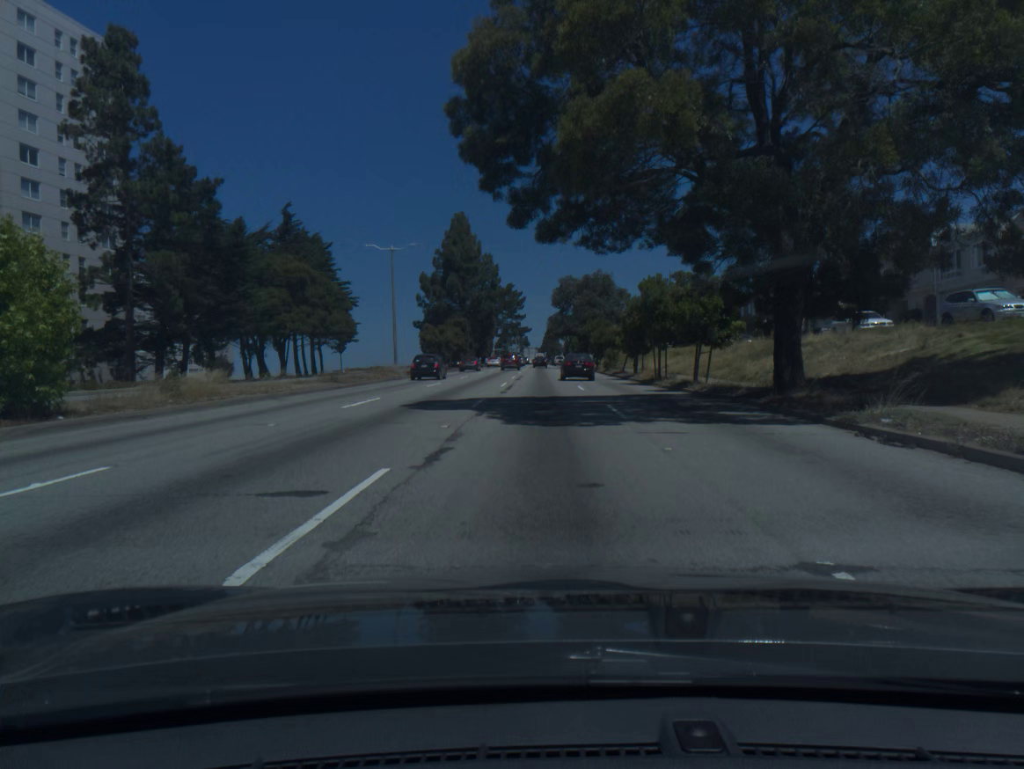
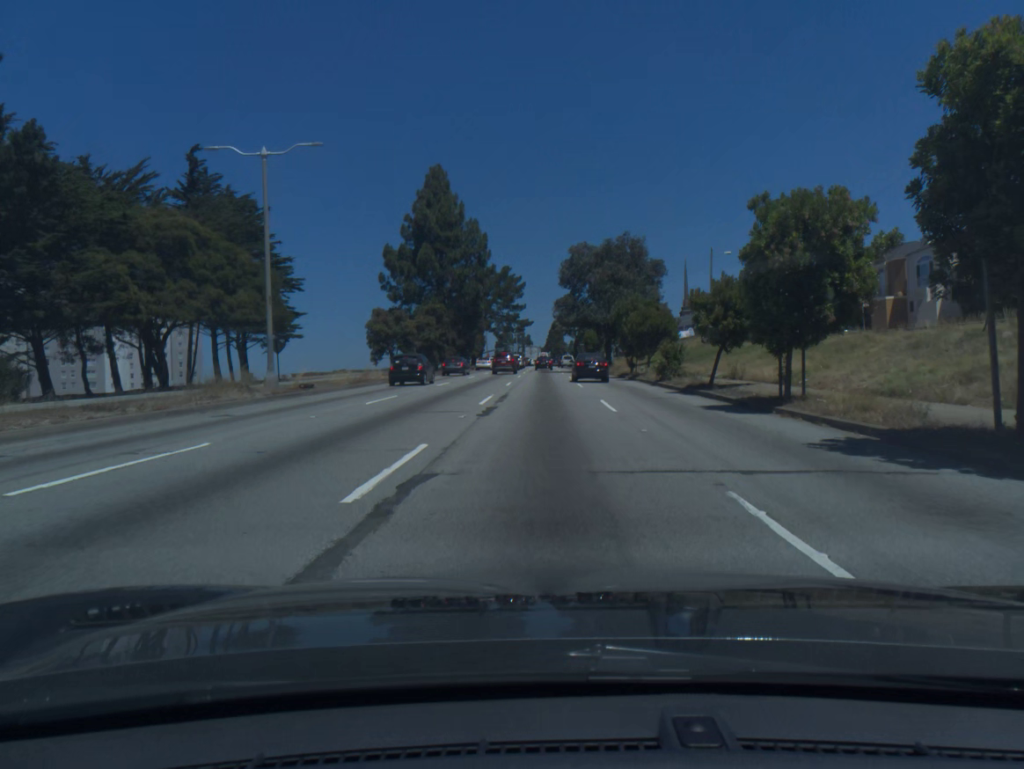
(-0.1, +26.9) m; 0°
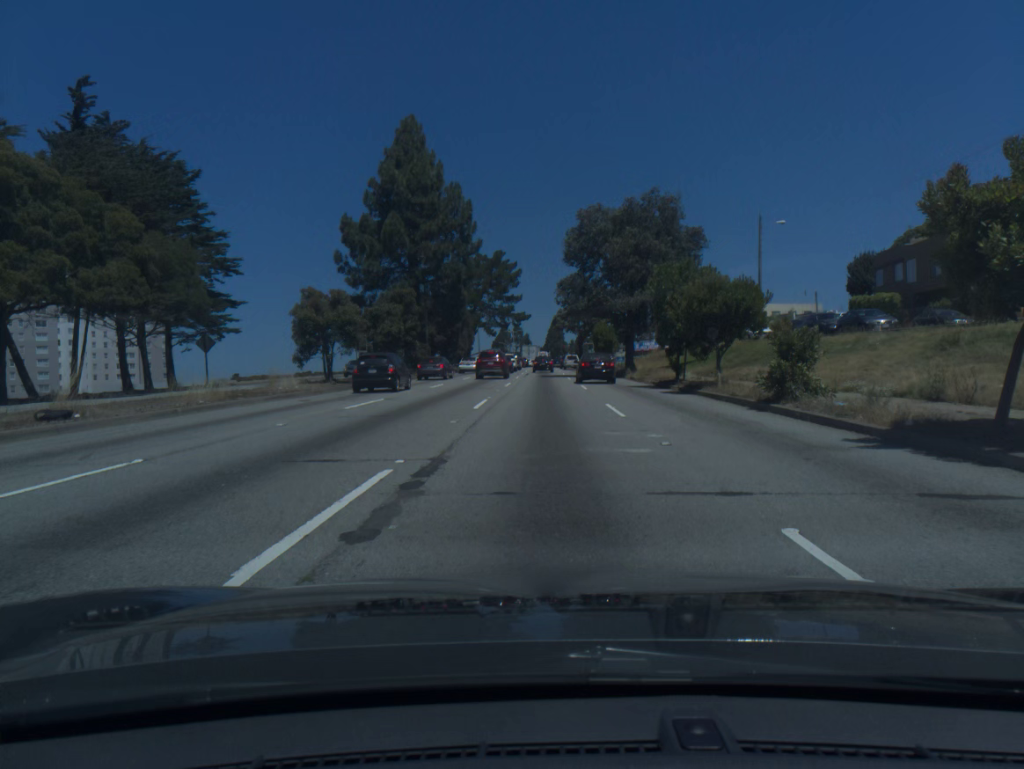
(0.0, +16.7) m; 0°
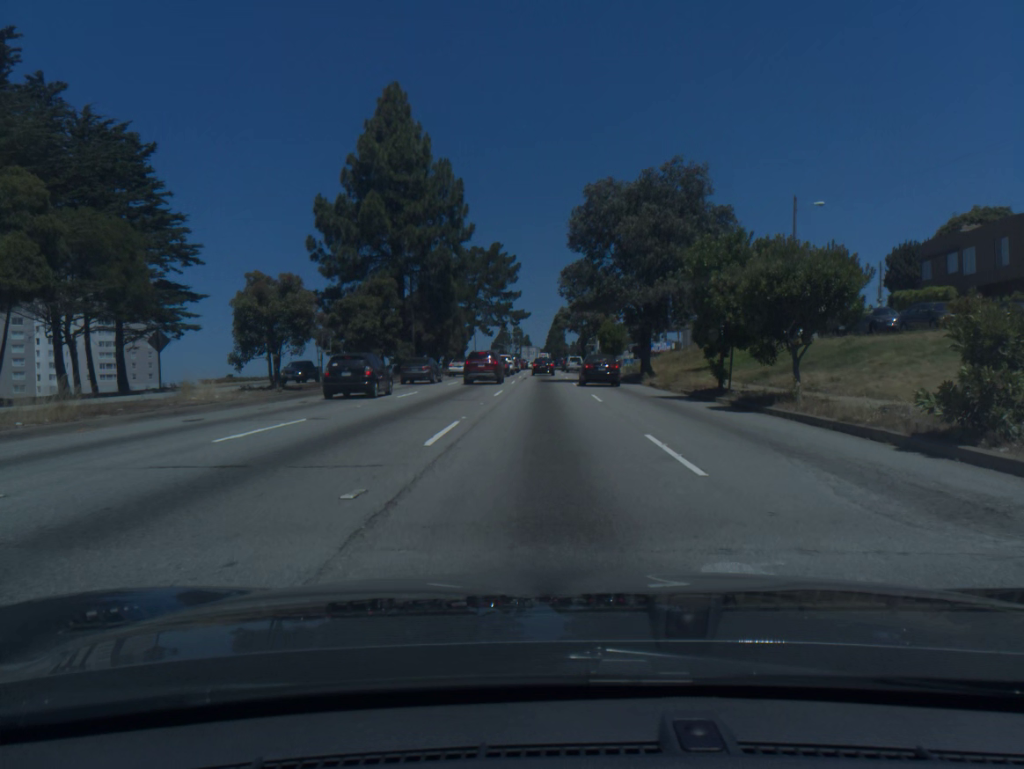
(0.0, +7.9) m; 0°
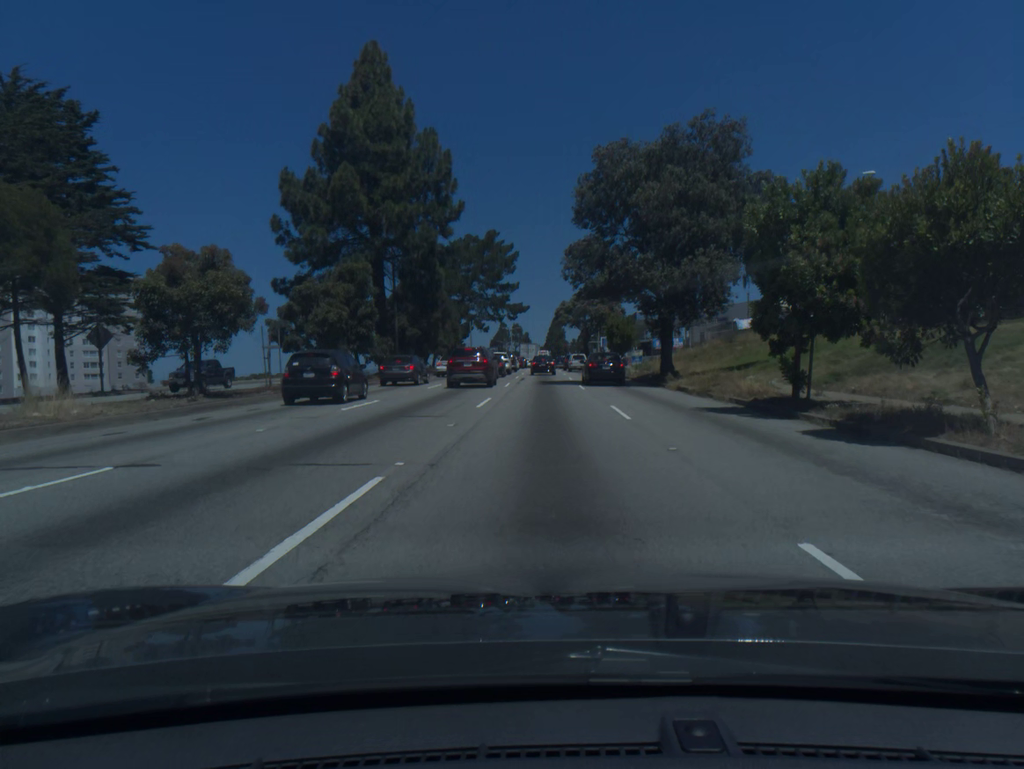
(0.0, +7.5) m; 0°
